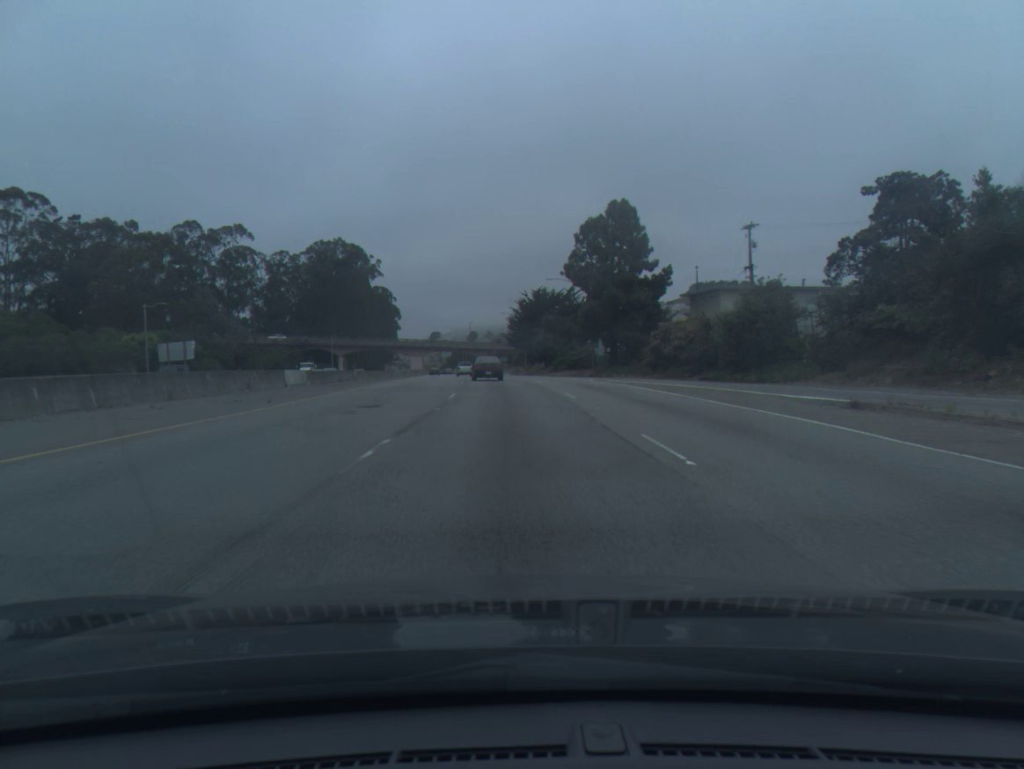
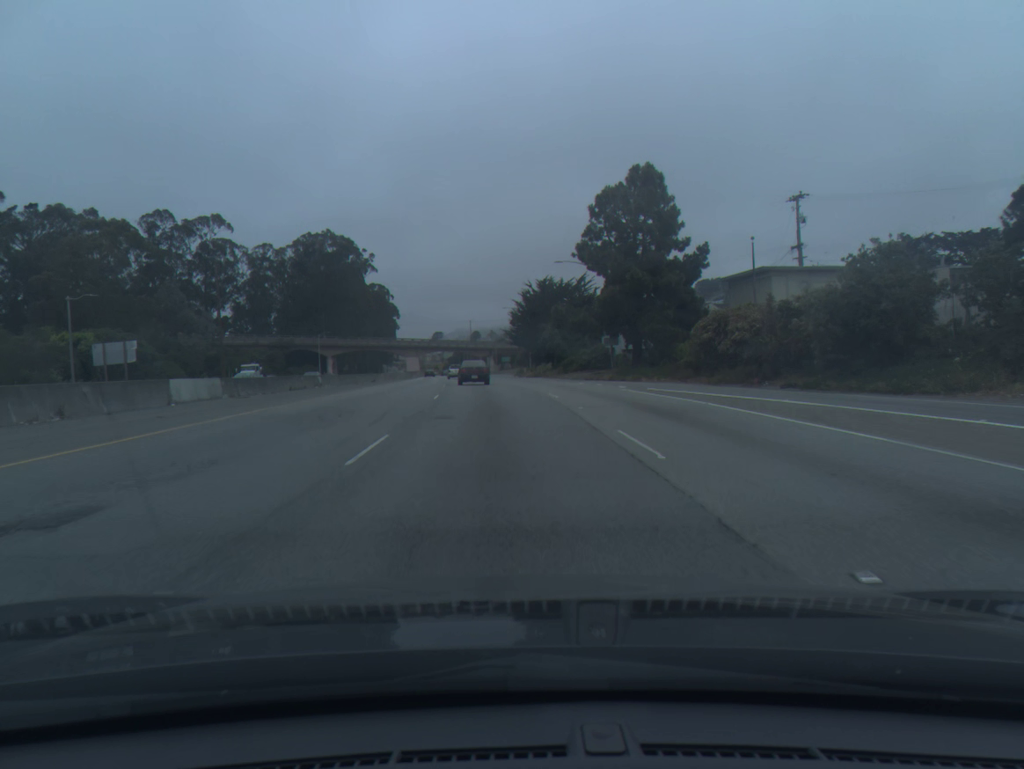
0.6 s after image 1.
(0.0, +14.0) m; 0°
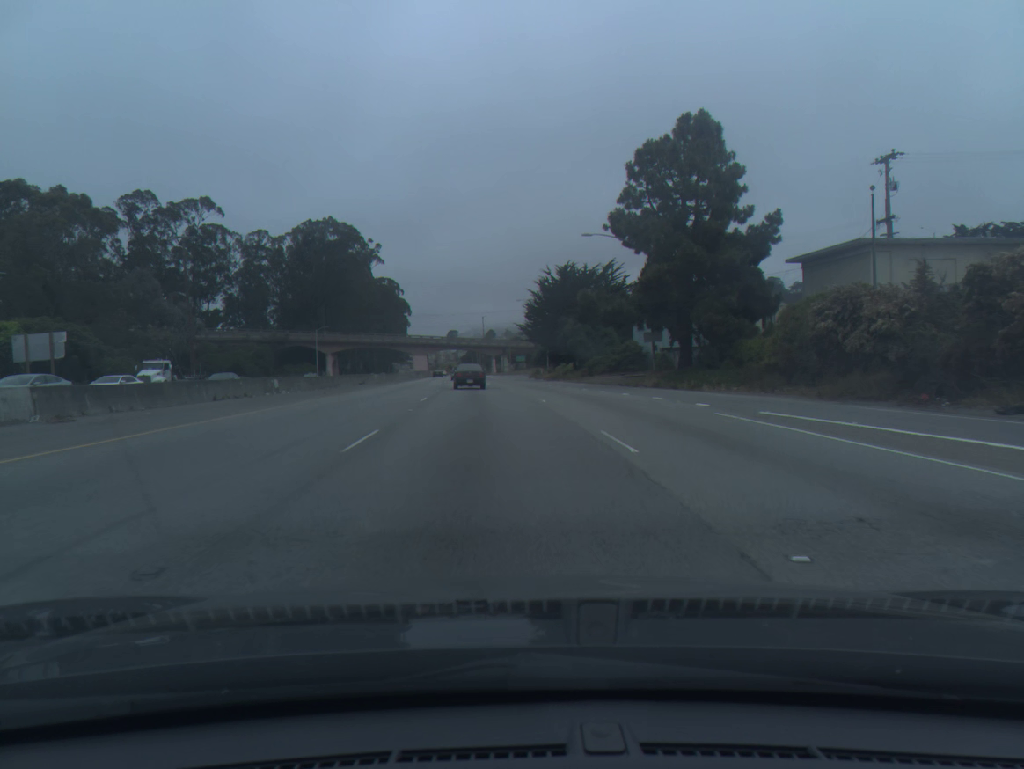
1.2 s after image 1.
(-0.1, +13.9) m; -1°
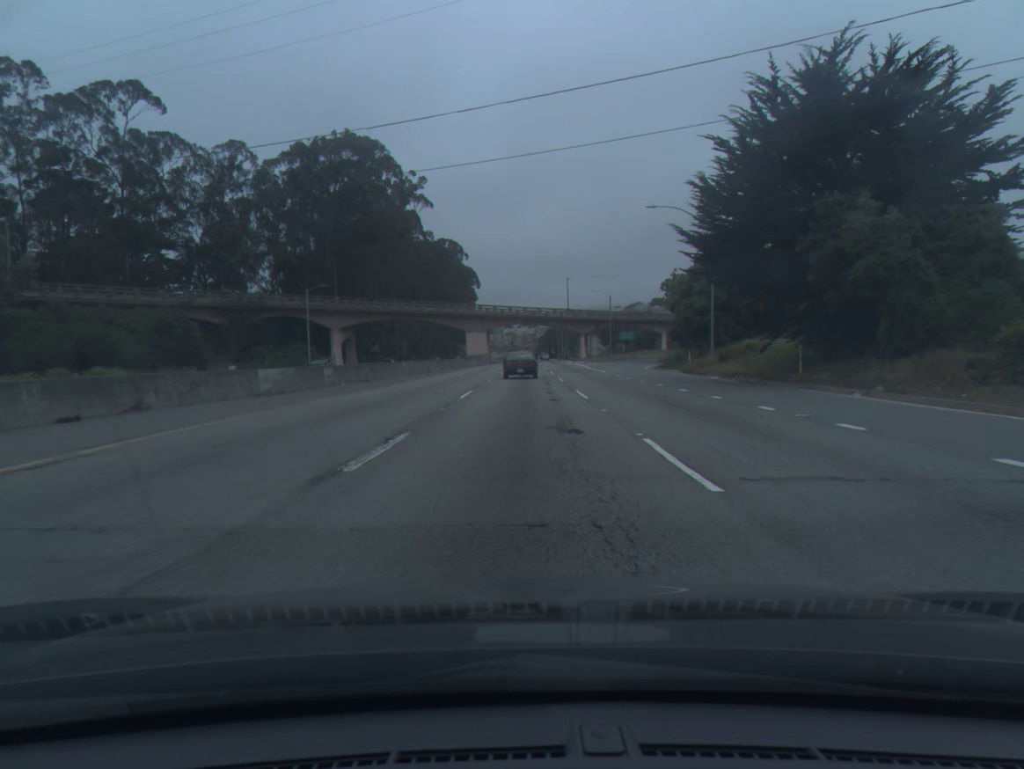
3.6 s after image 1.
(-3.4, +55.0) m; -6°
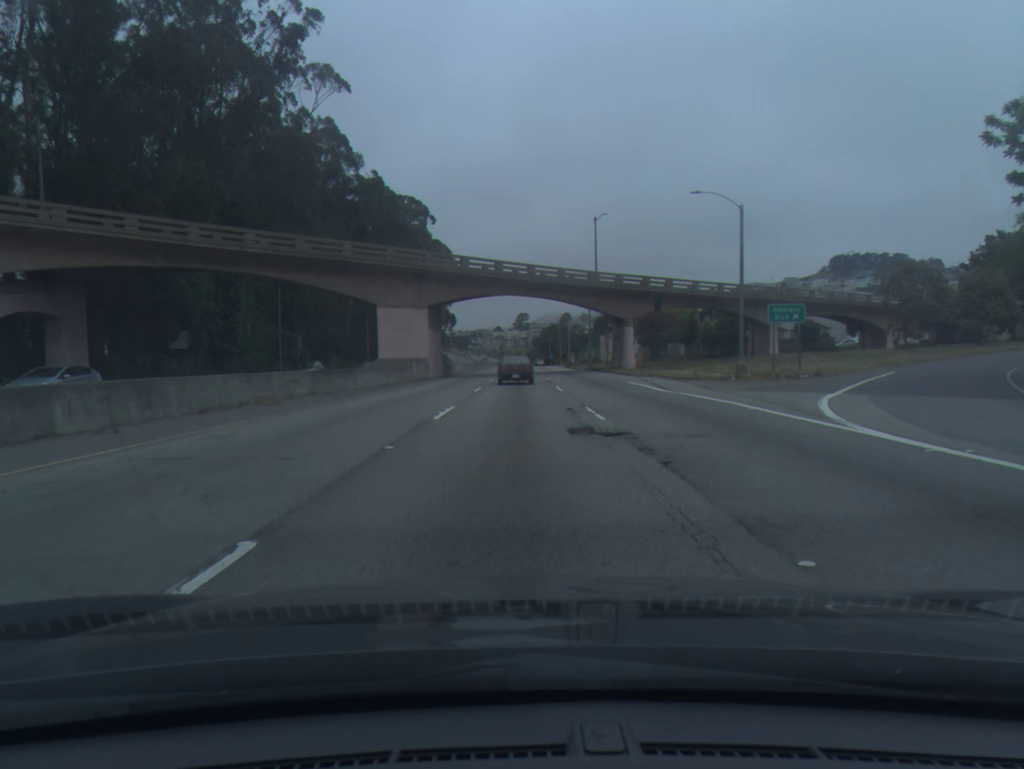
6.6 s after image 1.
(+0.5, +66.2) m; +1°
